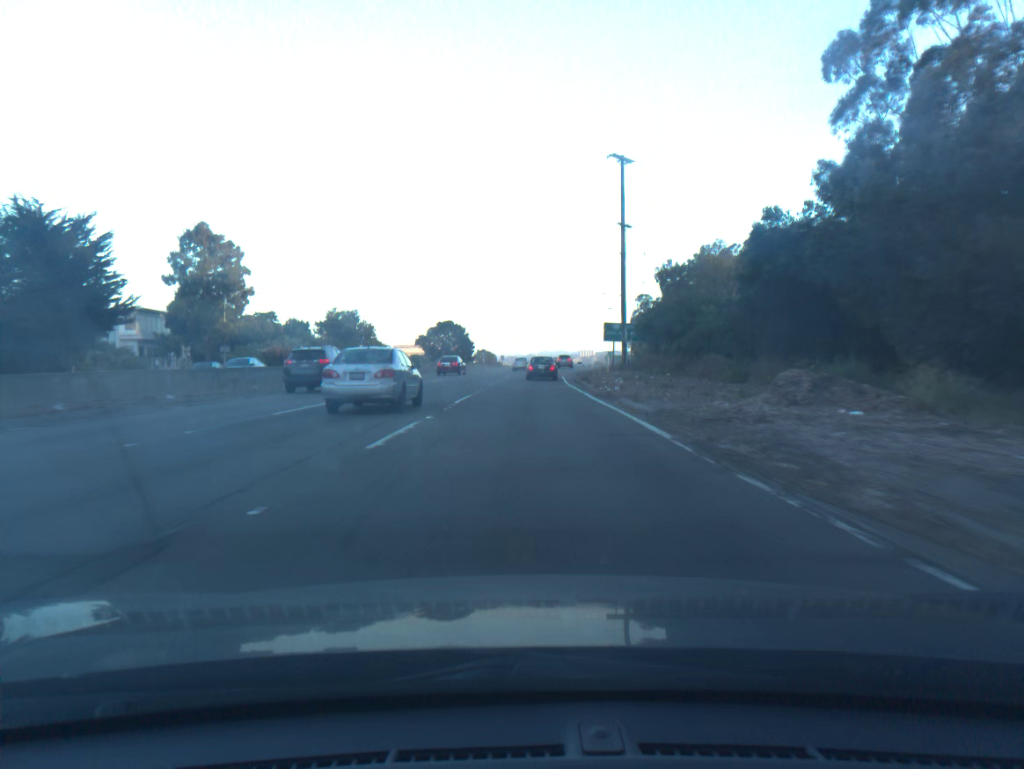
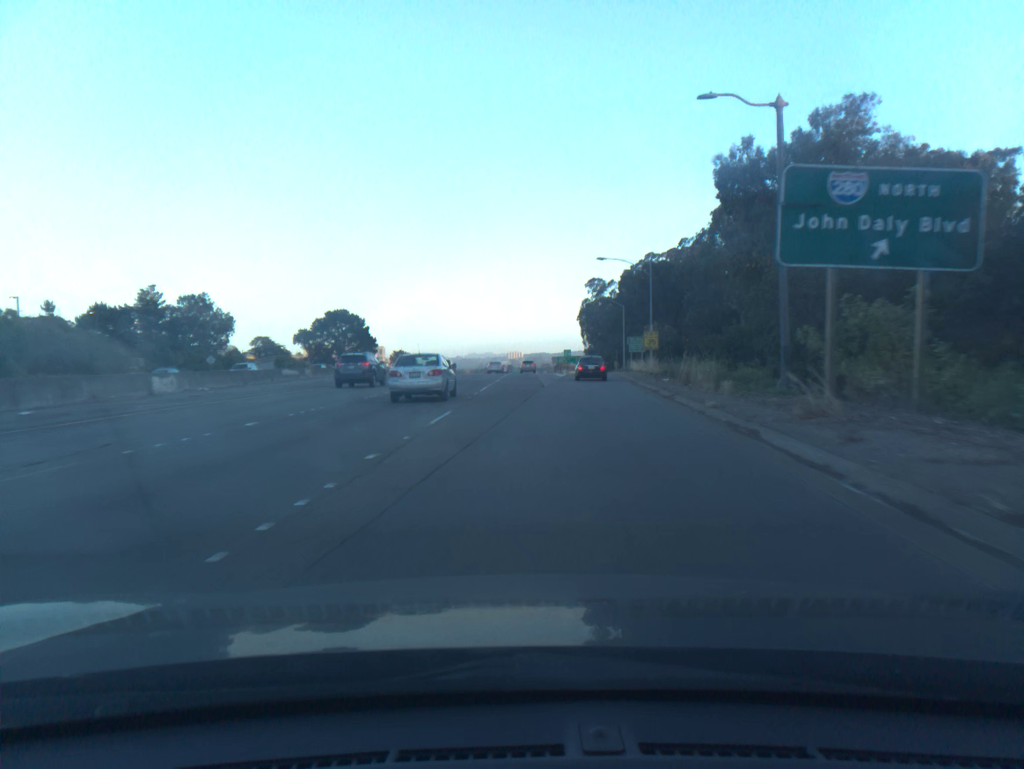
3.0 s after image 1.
(+2.1, +66.7) m; +5°
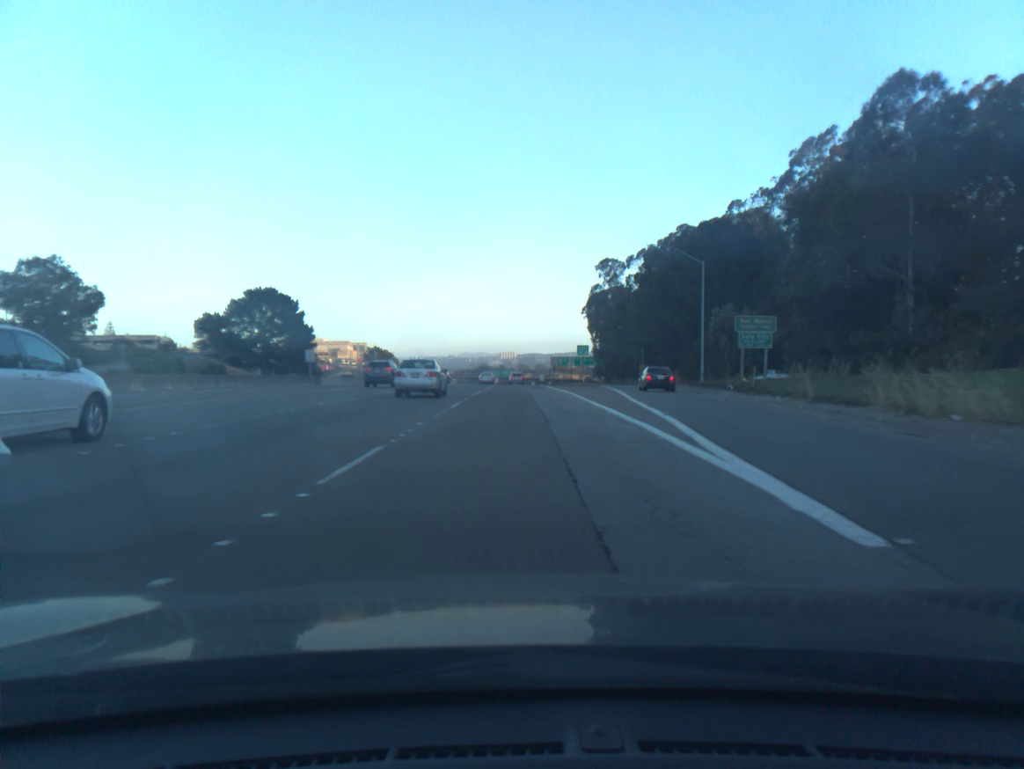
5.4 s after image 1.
(+0.9, +53.5) m; +1°
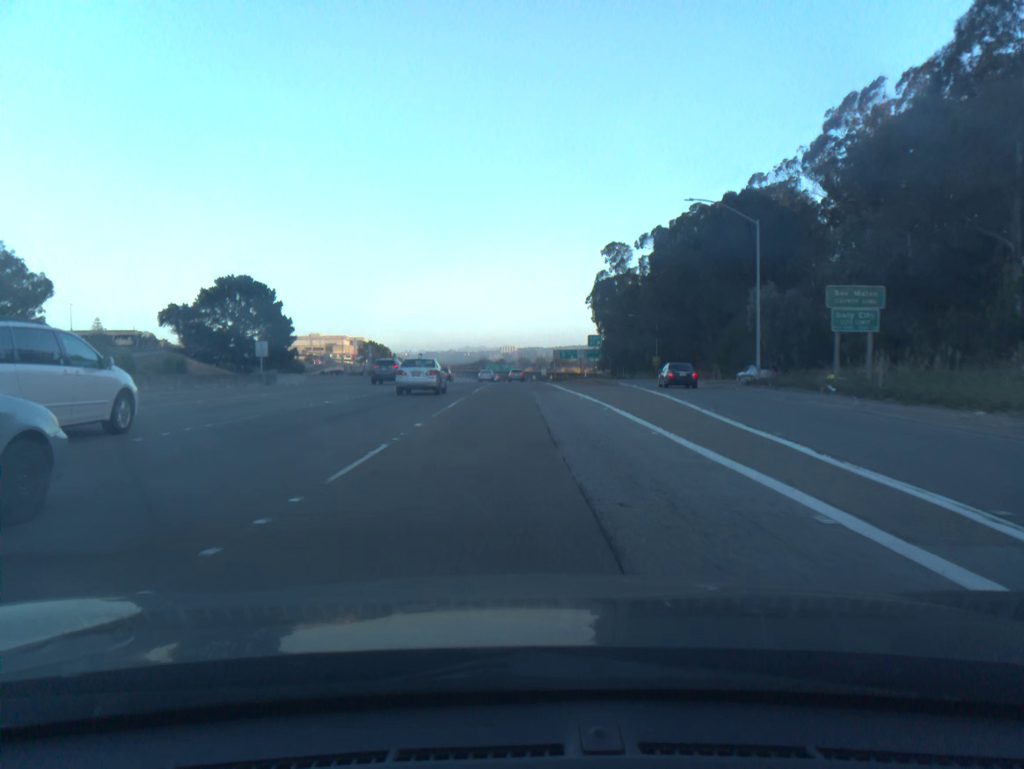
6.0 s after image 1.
(0.0, +13.8) m; 0°
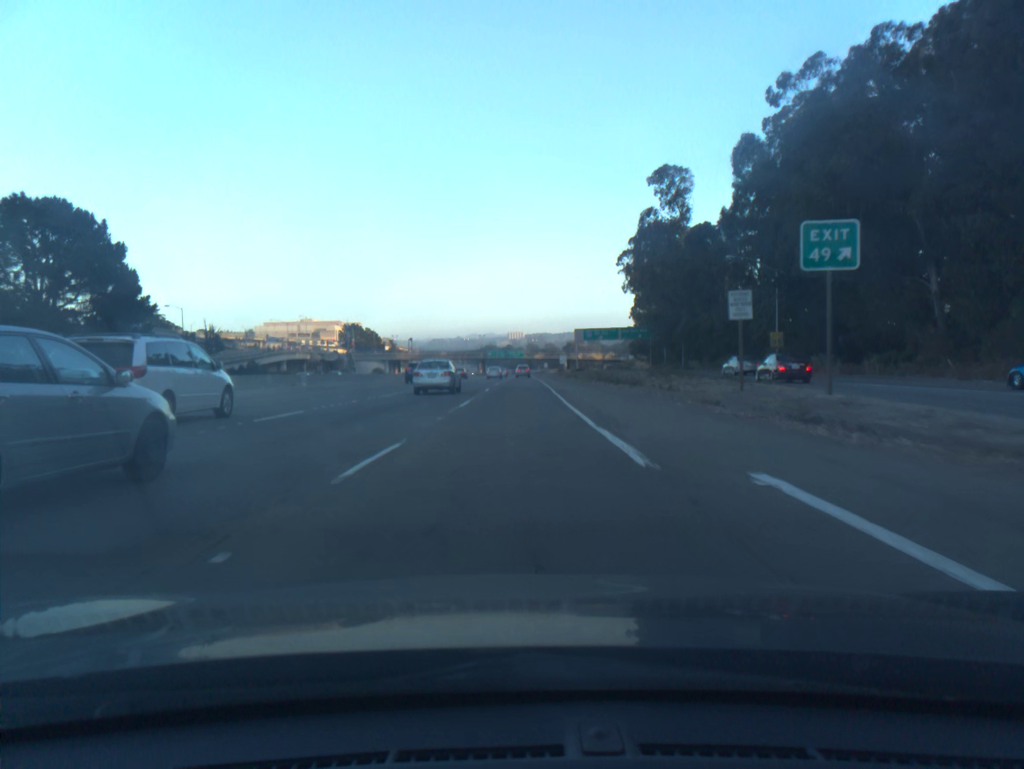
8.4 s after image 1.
(-0.3, +56.9) m; -1°
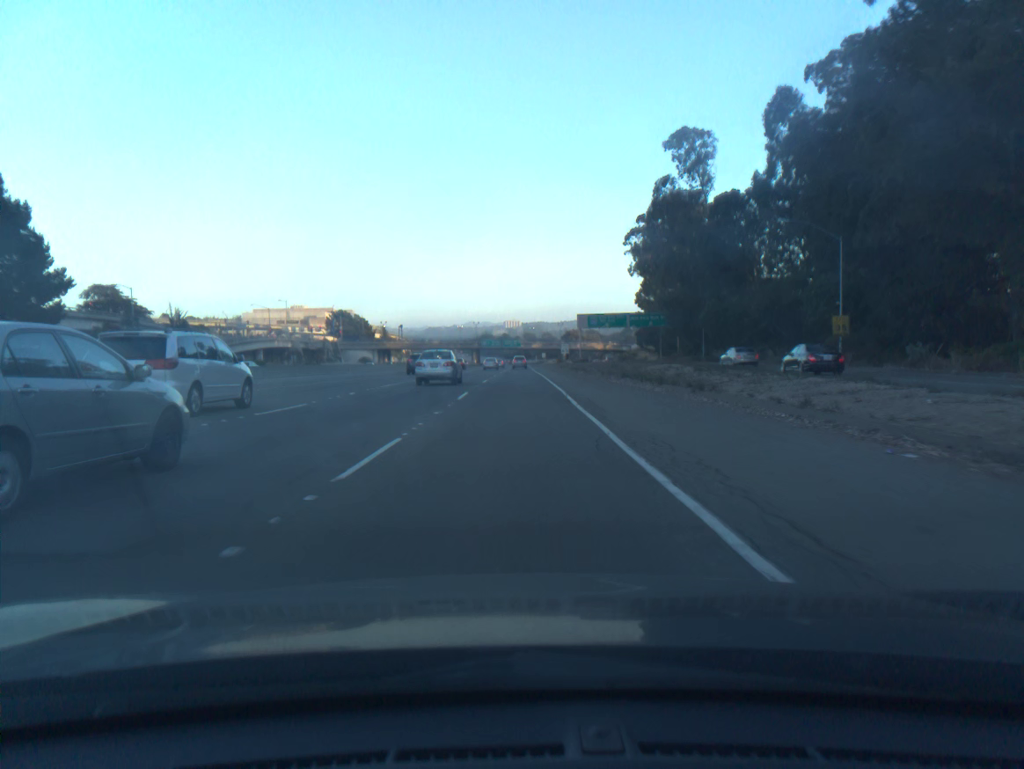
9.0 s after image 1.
(0.0, +14.7) m; 0°
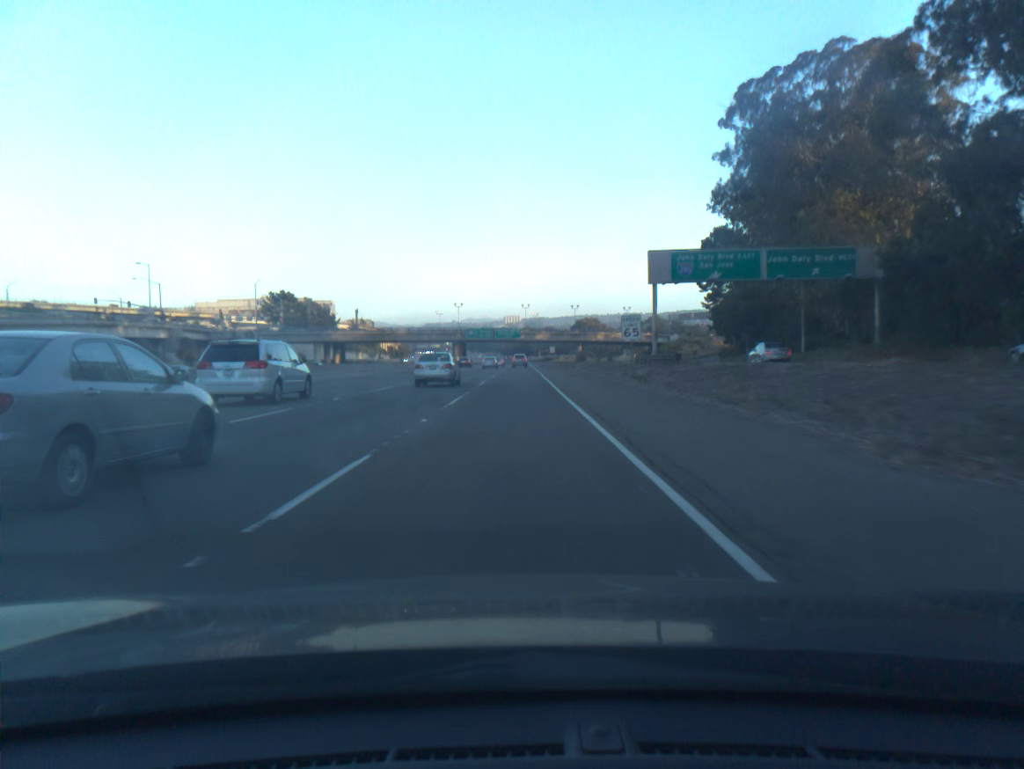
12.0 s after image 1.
(+0.2, +75.6) m; 0°
